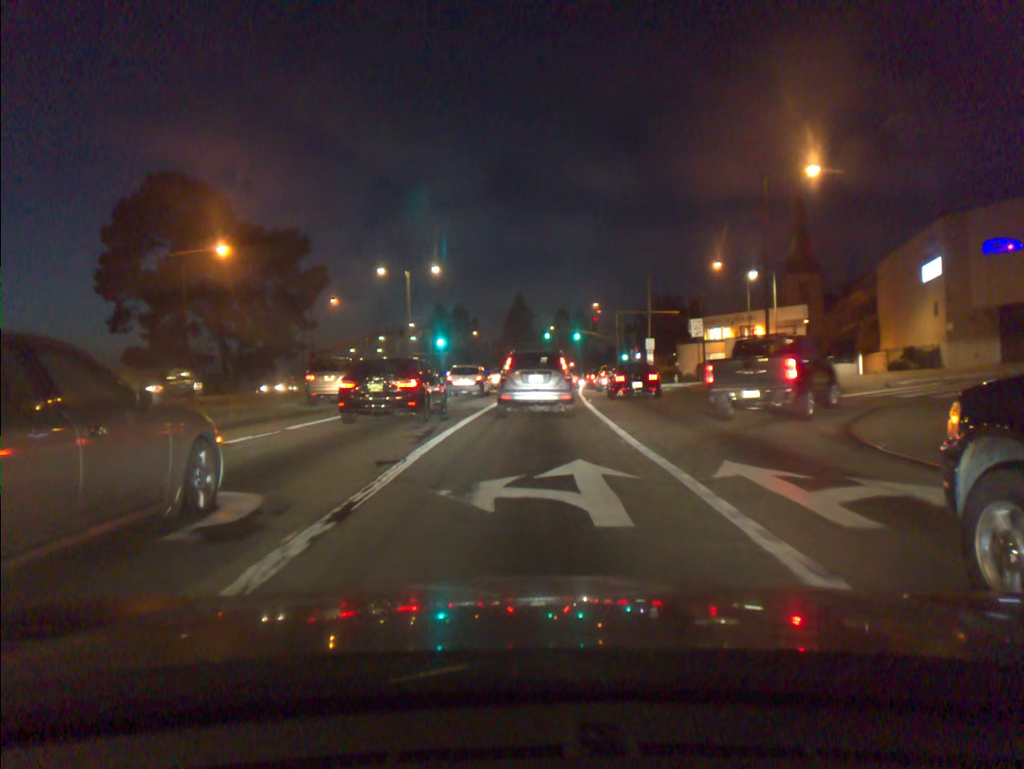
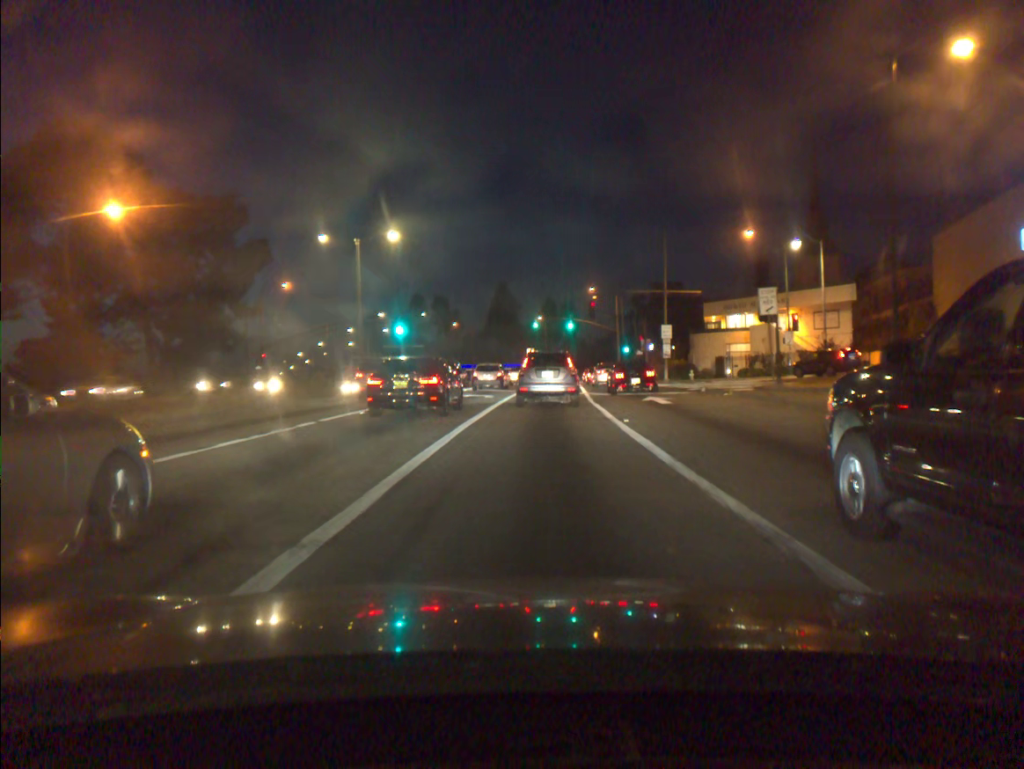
(+0.1, +13.2) m; +1°
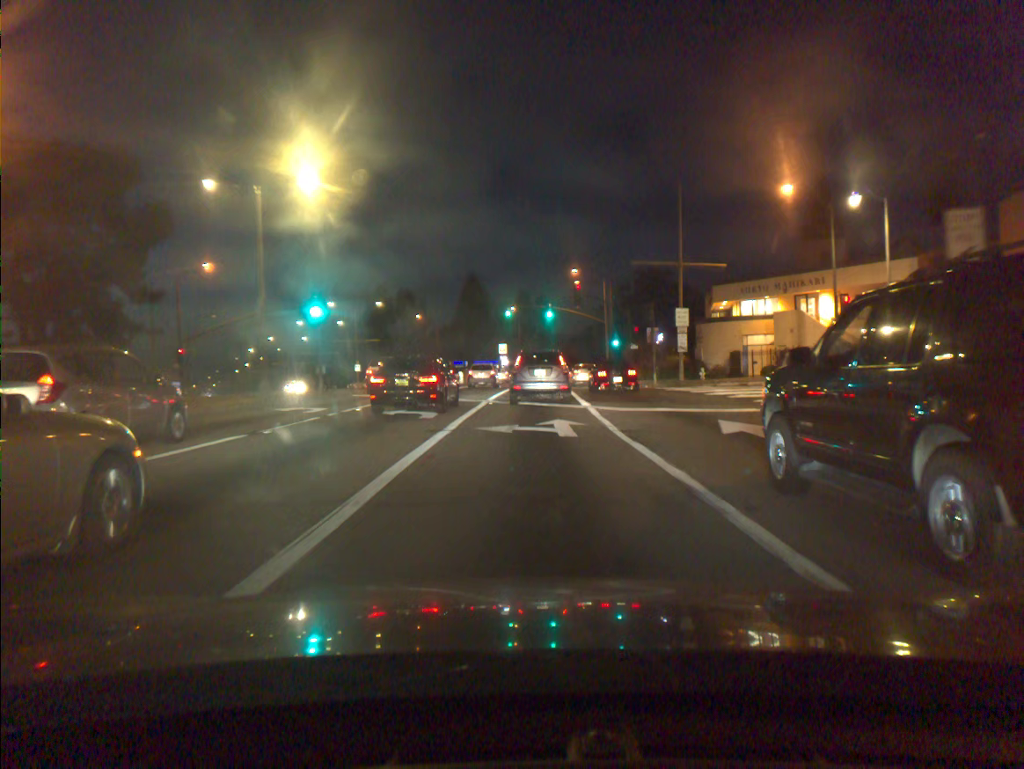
(+0.2, +13.1) m; +2°
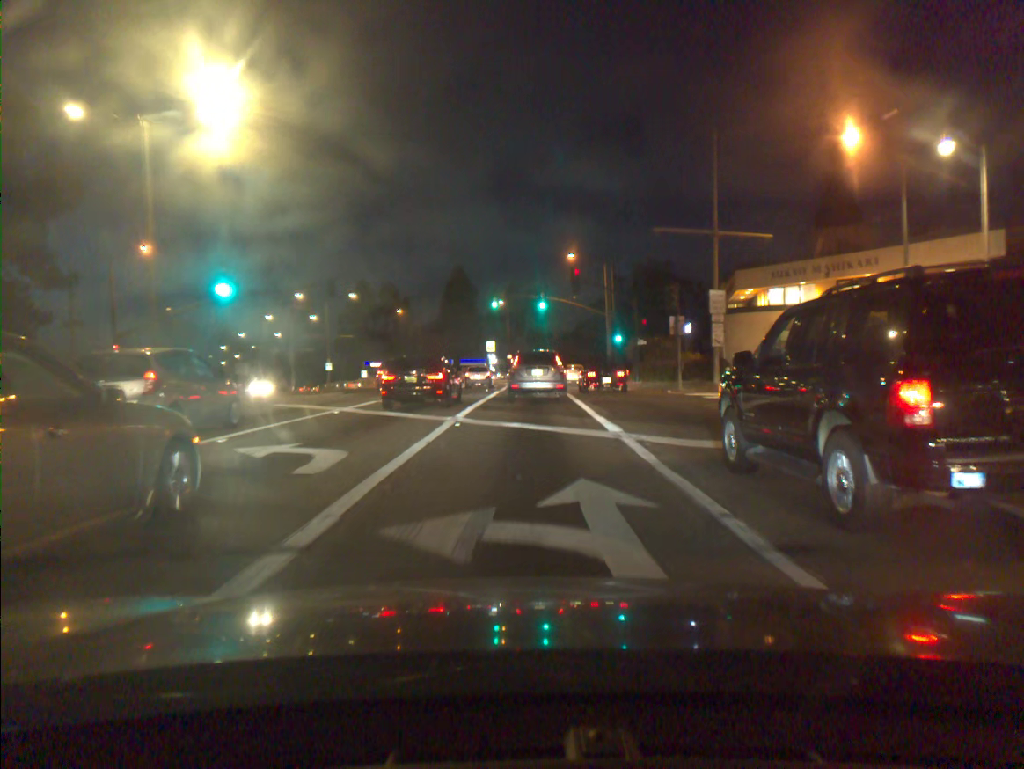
(+0.1, +9.2) m; +1°
